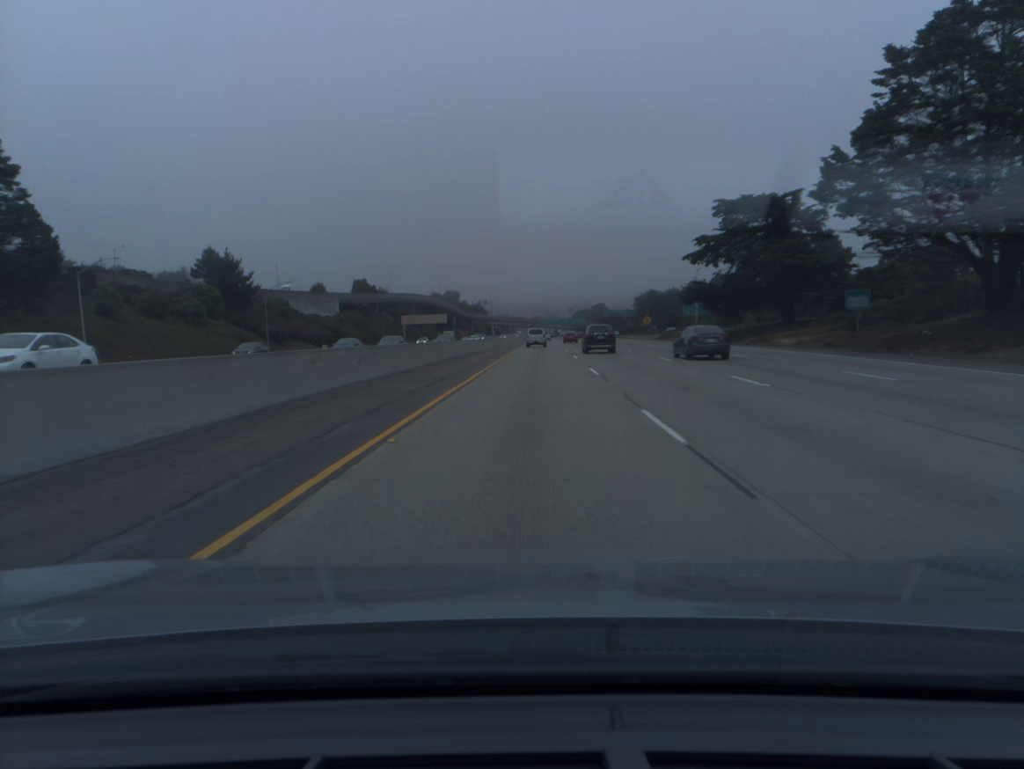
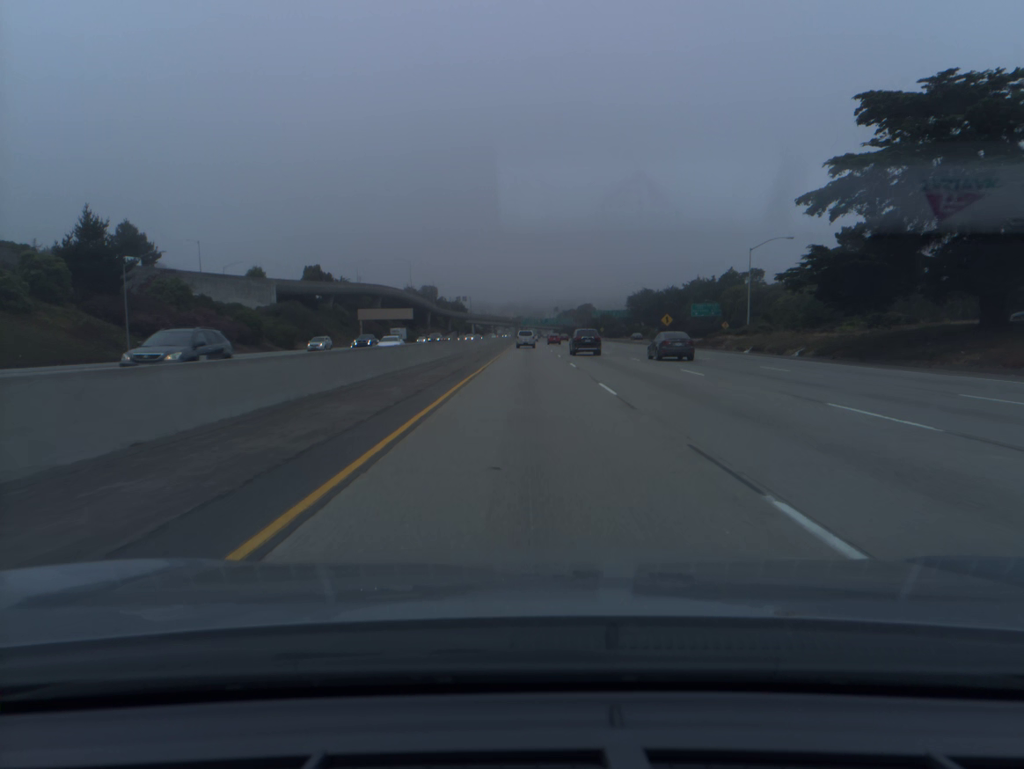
(+0.5, +36.3) m; +1°
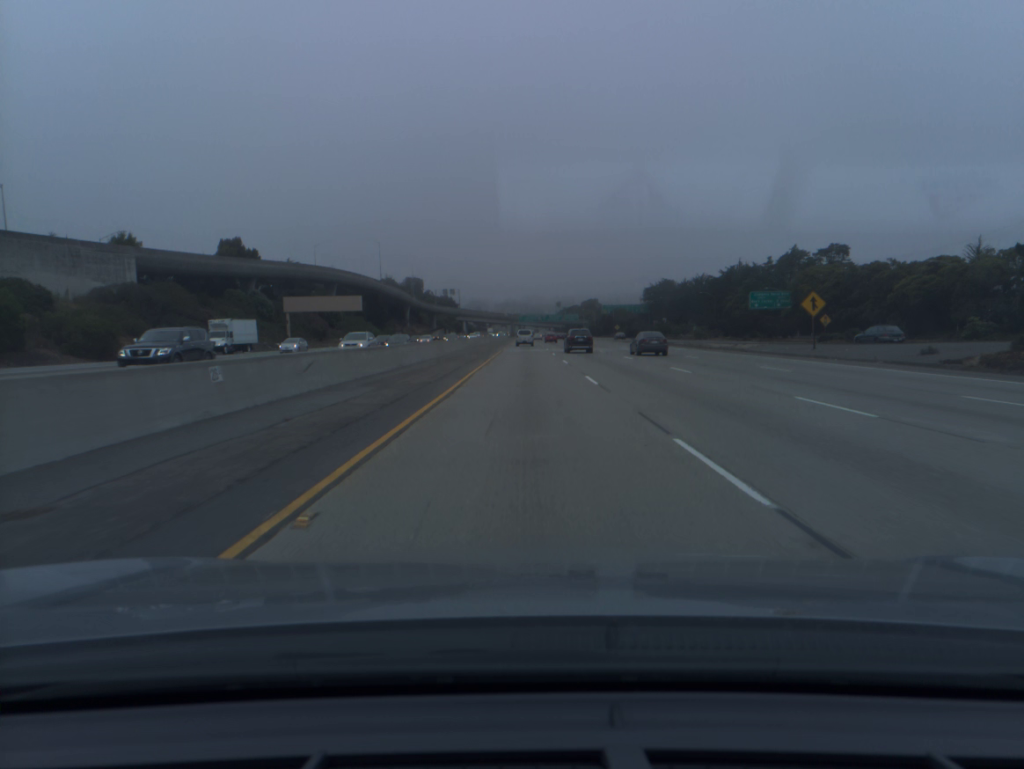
(+0.3, +55.3) m; 0°
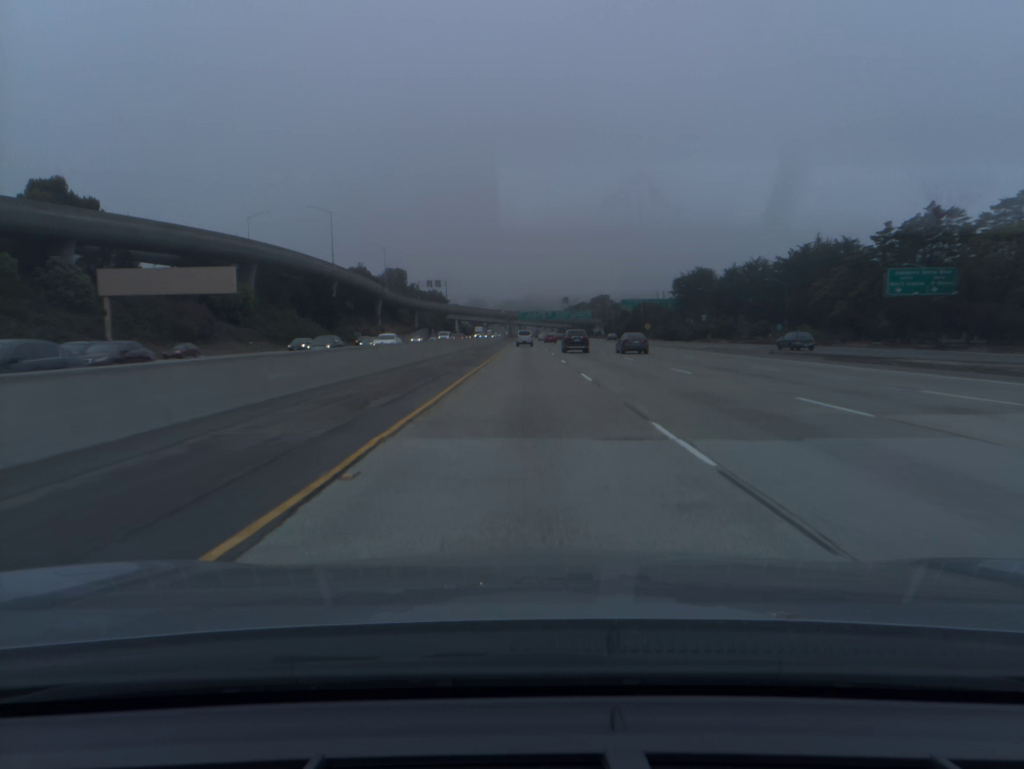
(0.0, +56.6) m; 0°
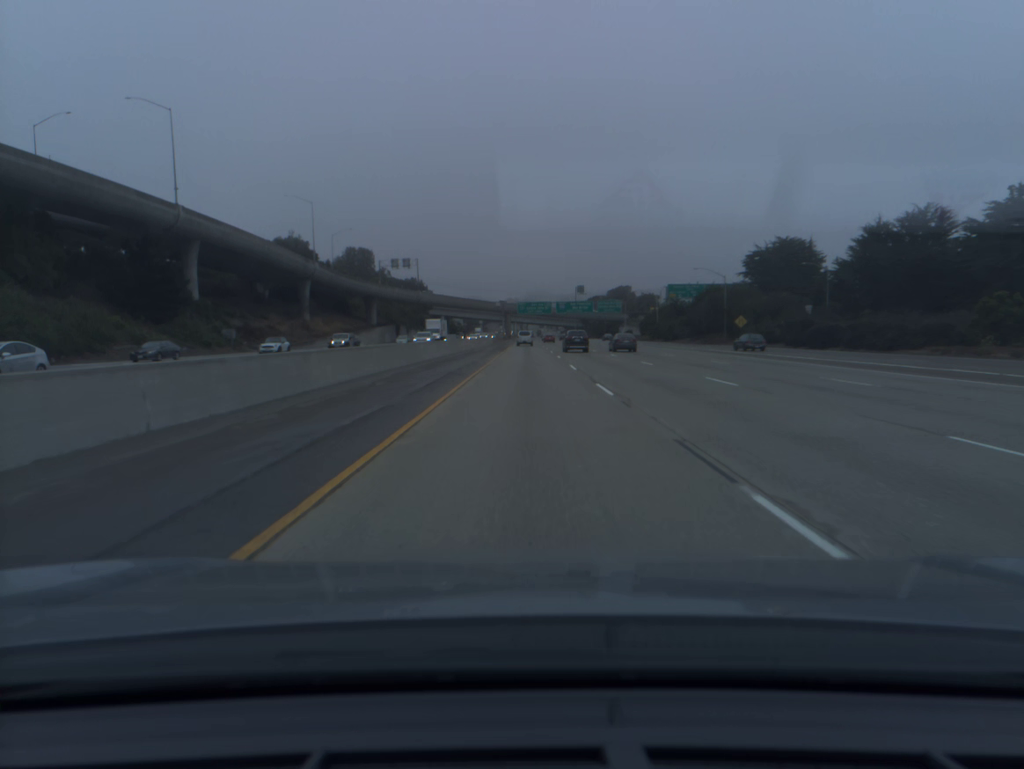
(-0.1, +77.4) m; 0°
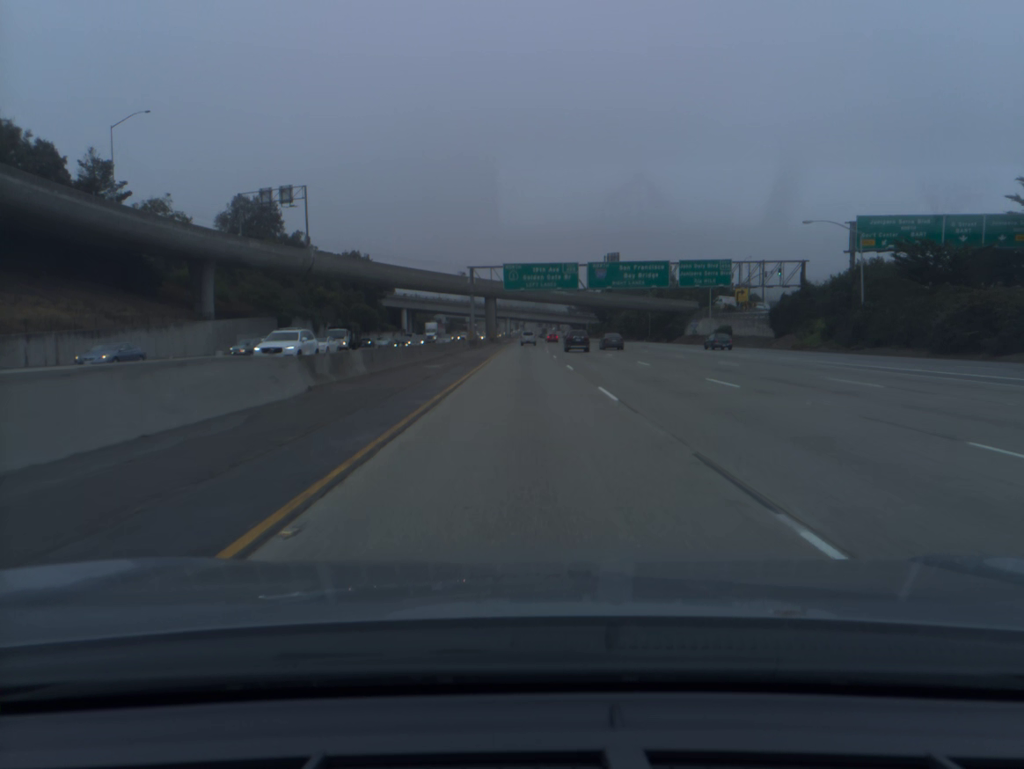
(+0.2, +100.1) m; 0°
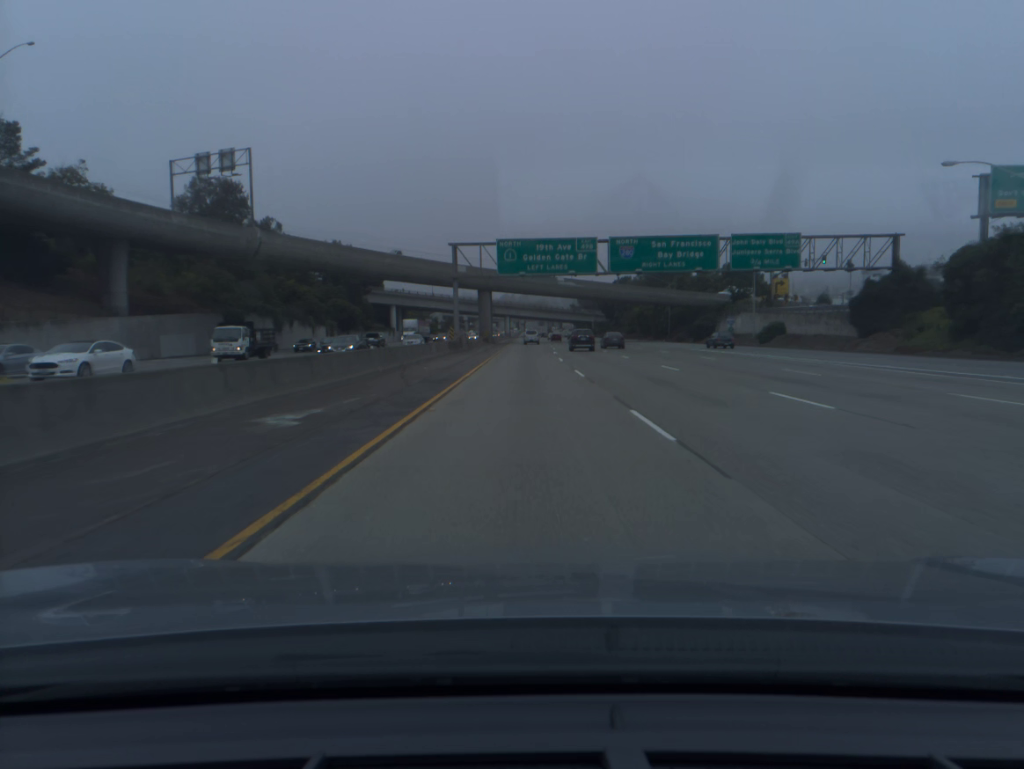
(0.0, +20.4) m; 0°
